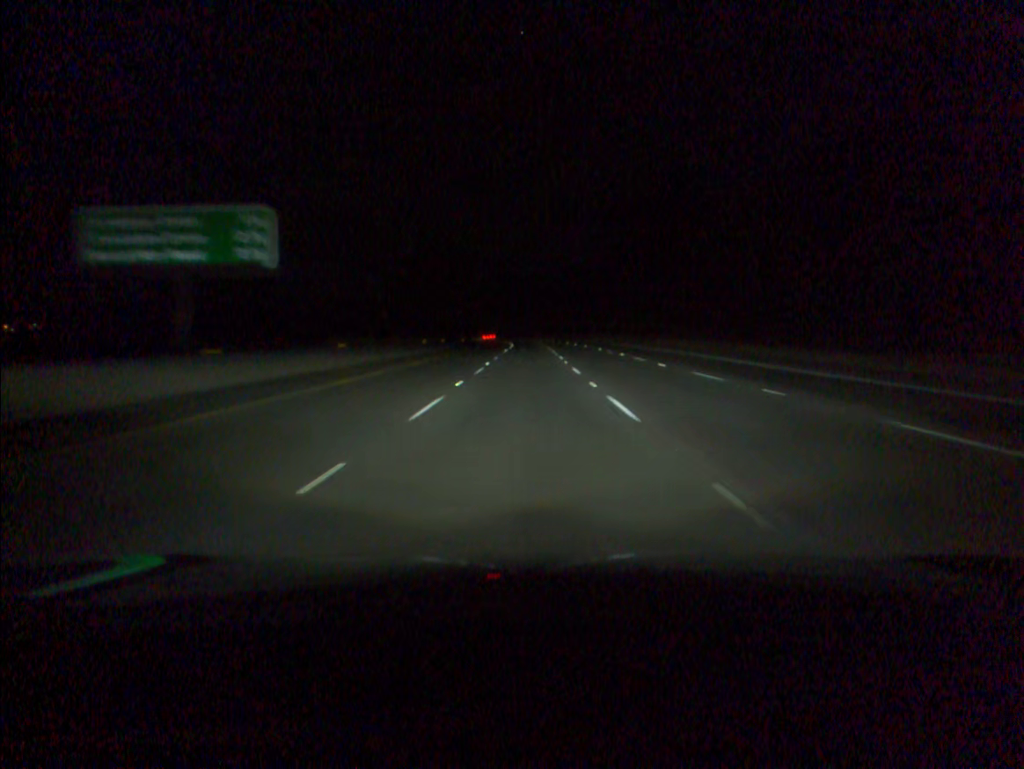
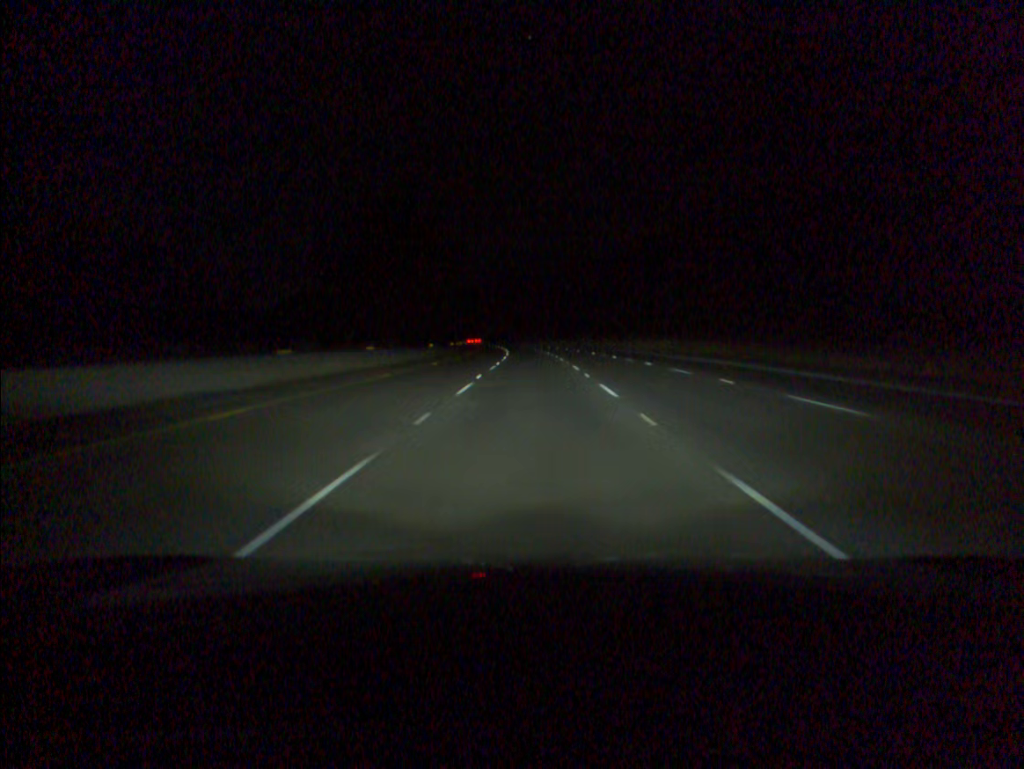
(-0.1, +38.4) m; 0°
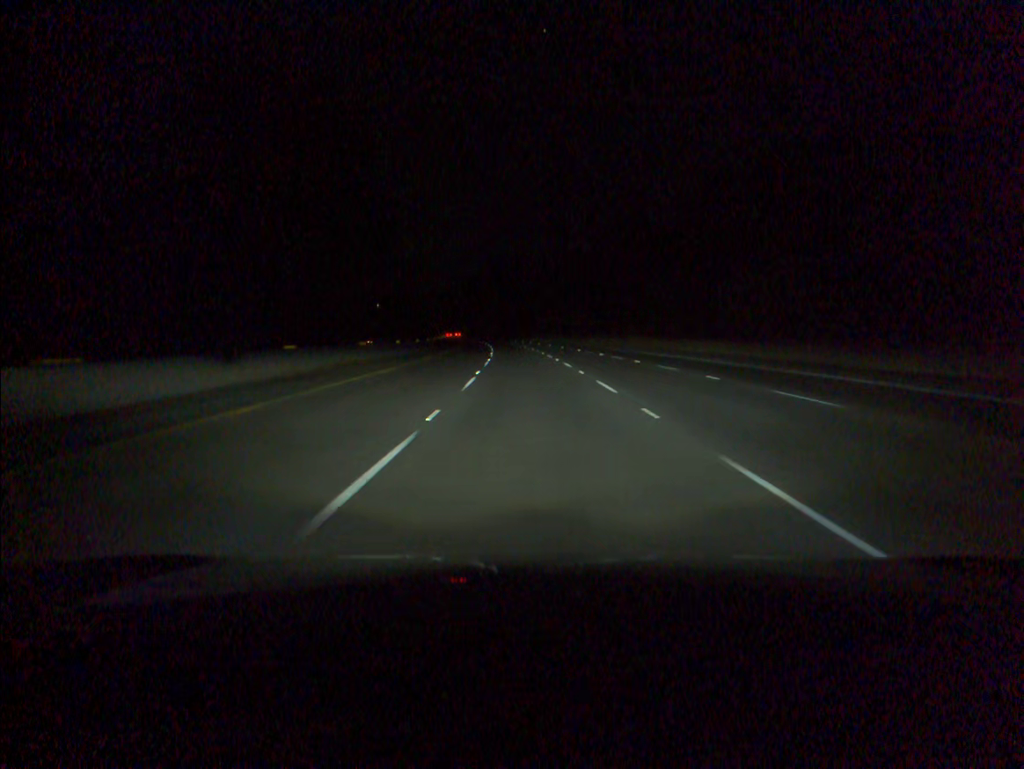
(-0.1, +57.6) m; -1°
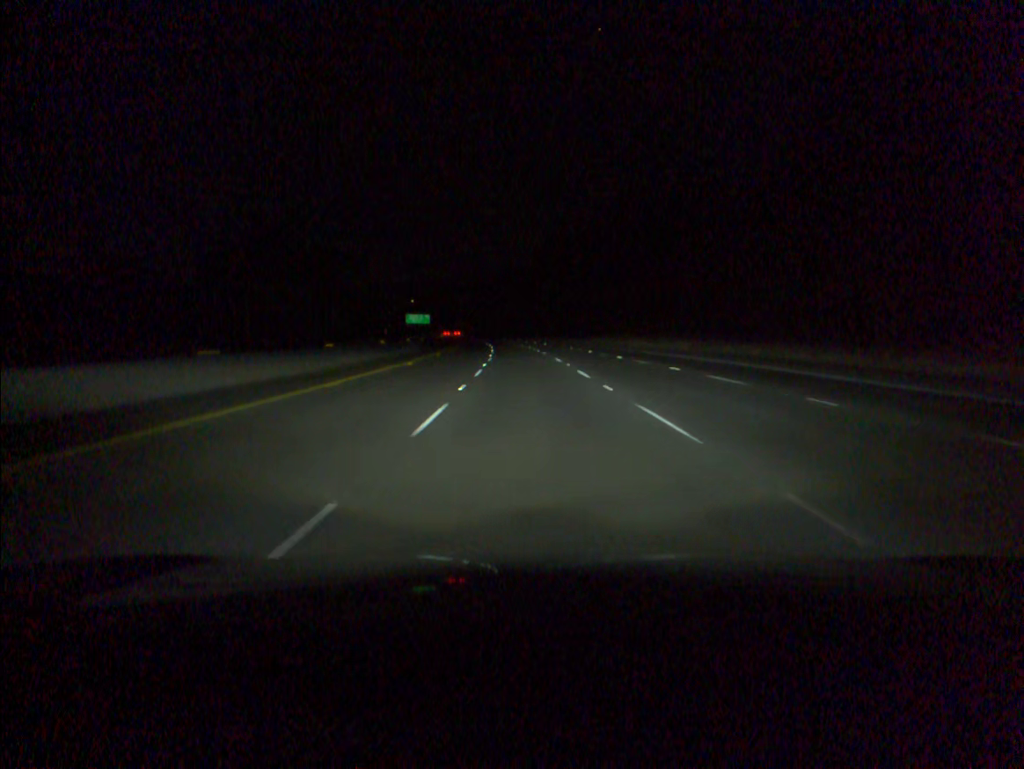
(-3.2, +95.6) m; -4°
